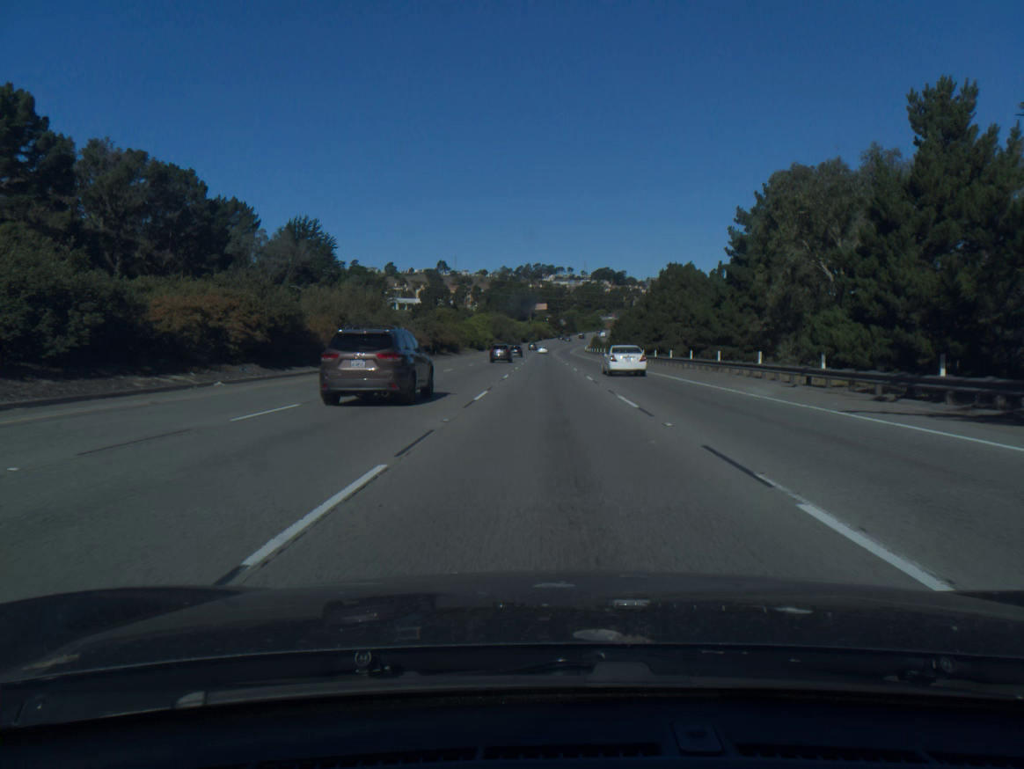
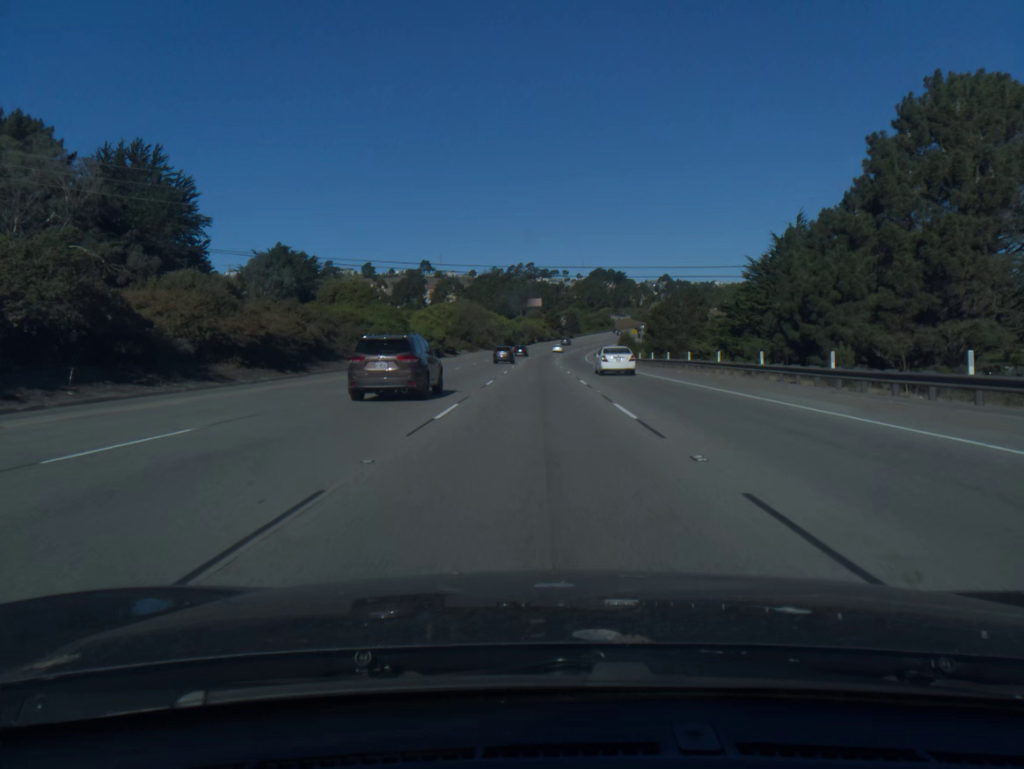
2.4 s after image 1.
(+0.1, +77.6) m; 0°
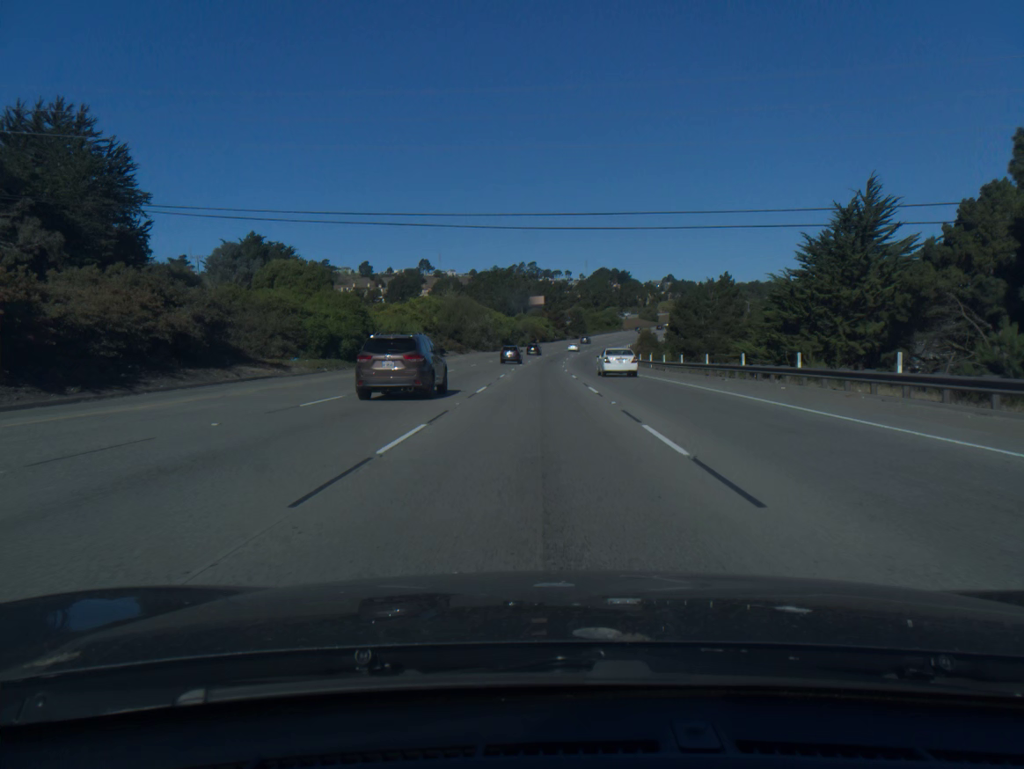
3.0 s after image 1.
(0.0, +19.5) m; 0°
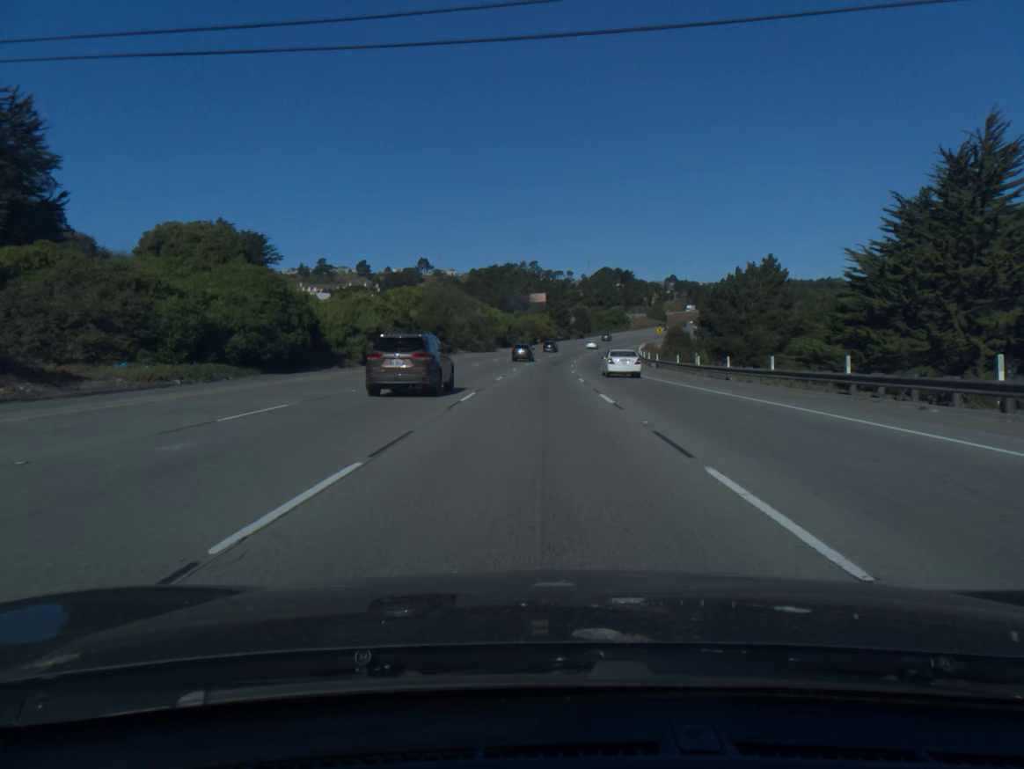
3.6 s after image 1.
(0.0, +19.4) m; 0°
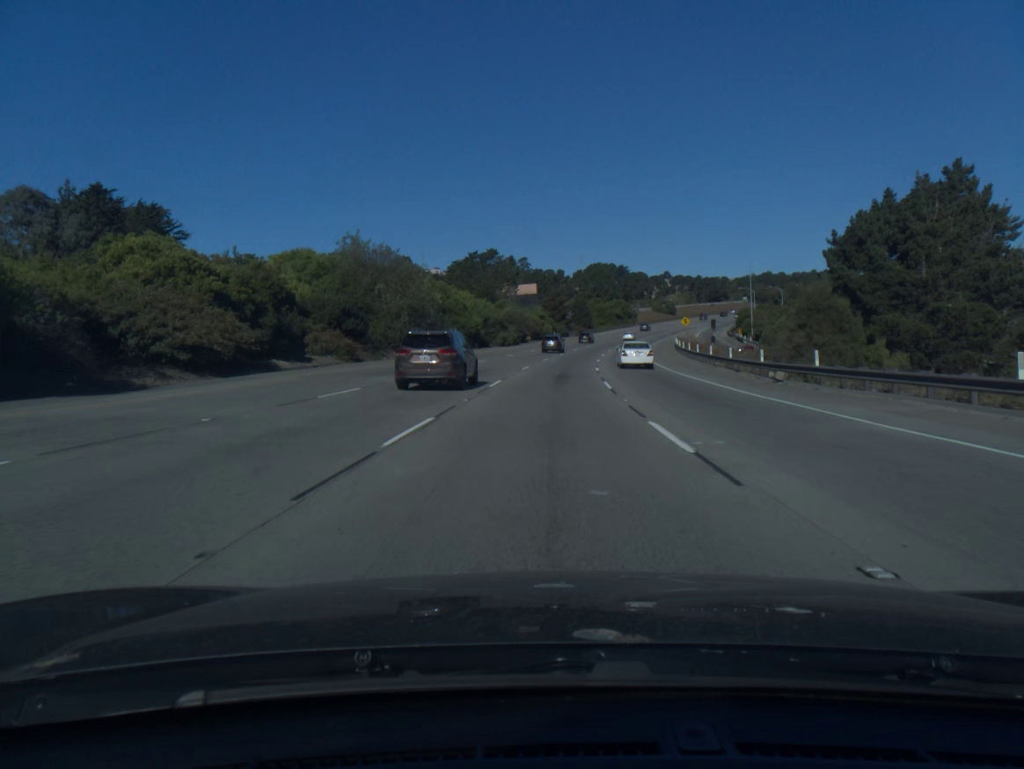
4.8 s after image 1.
(+0.1, +38.6) m; +1°
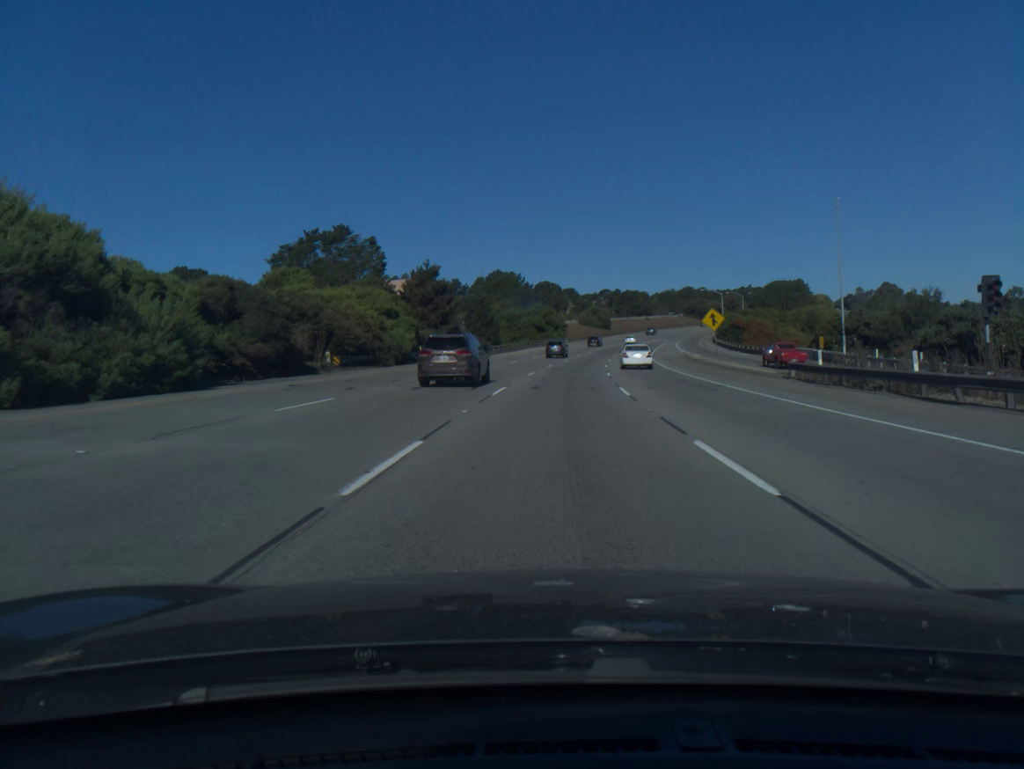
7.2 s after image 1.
(+4.0, +75.8) m; +7°
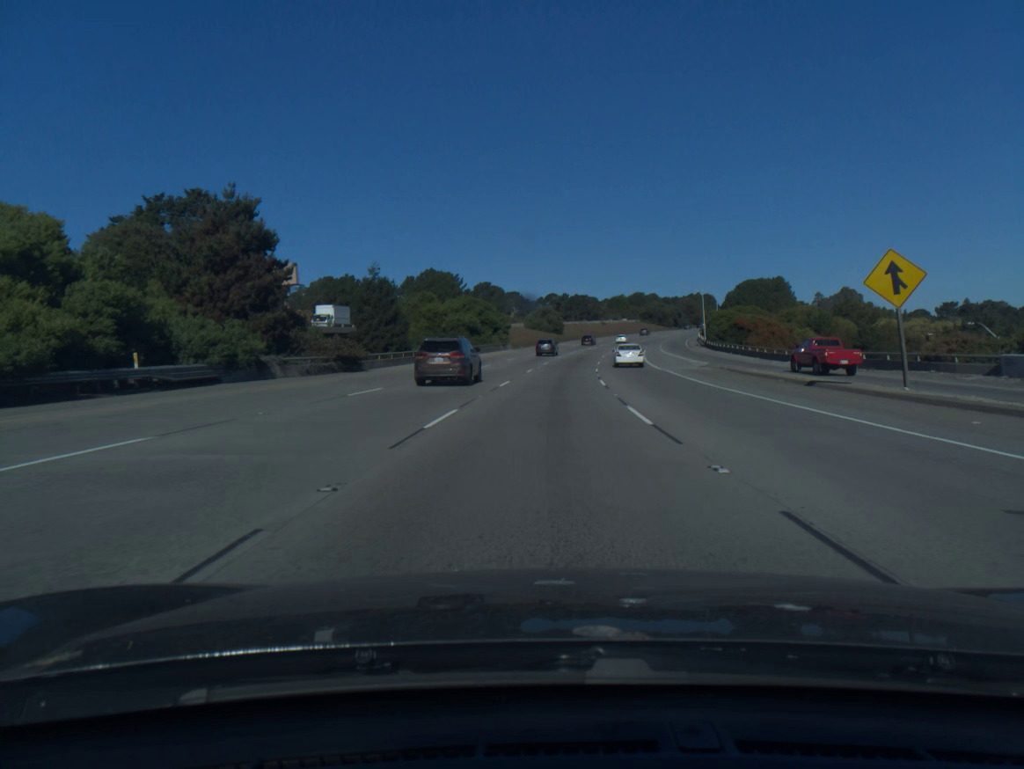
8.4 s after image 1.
(+1.4, +37.3) m; +4°
